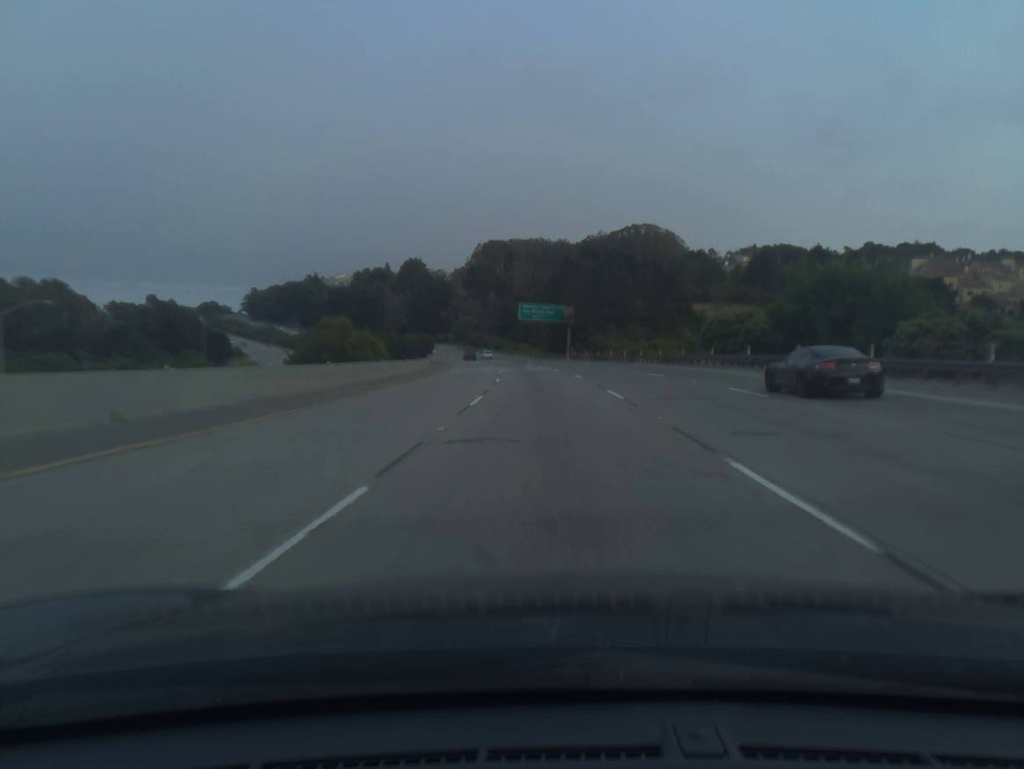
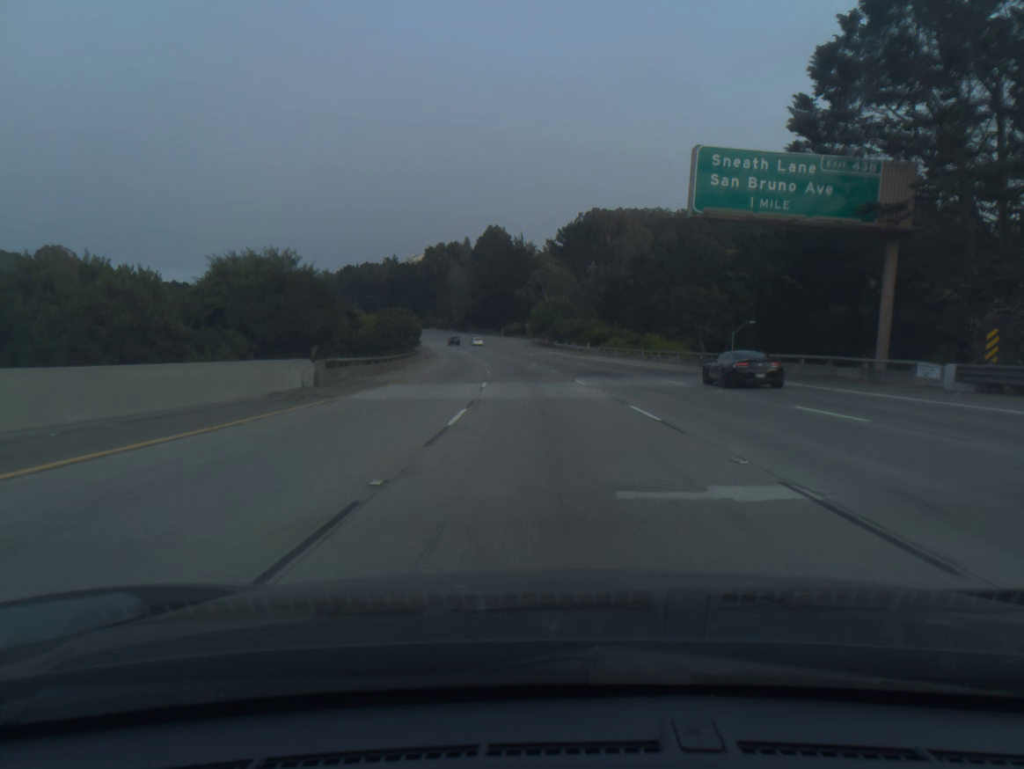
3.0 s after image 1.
(-4.9, +92.5) m; -7°
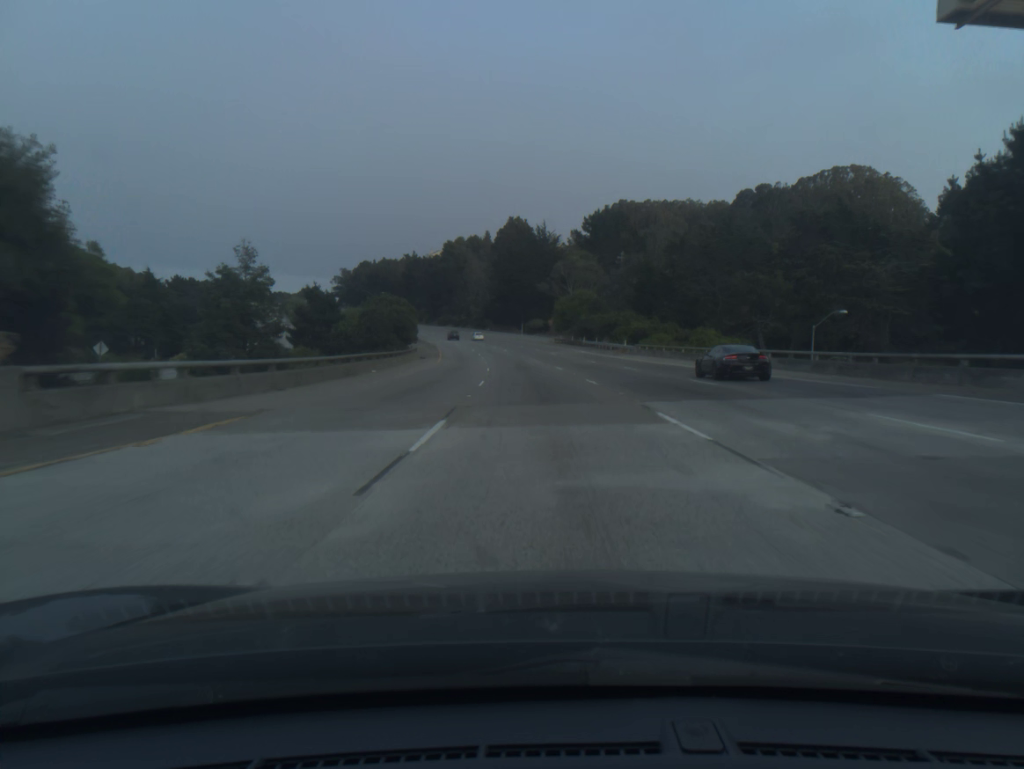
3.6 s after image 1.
(-0.3, +18.5) m; -2°
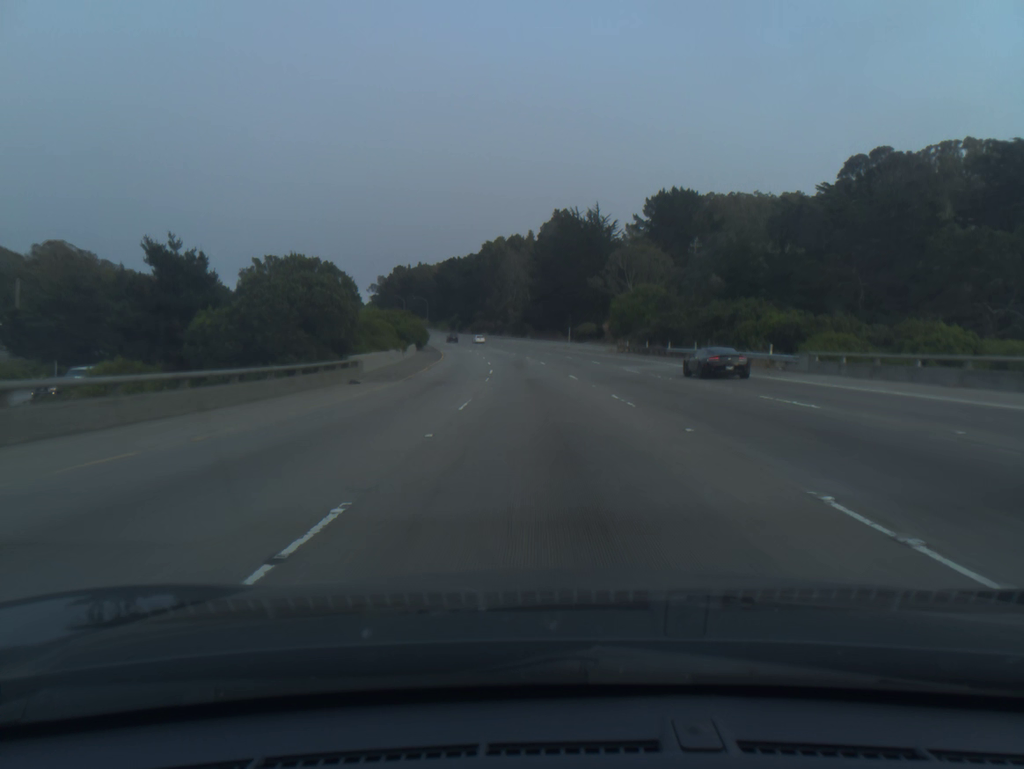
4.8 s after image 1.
(-1.1, +37.0) m; -3°
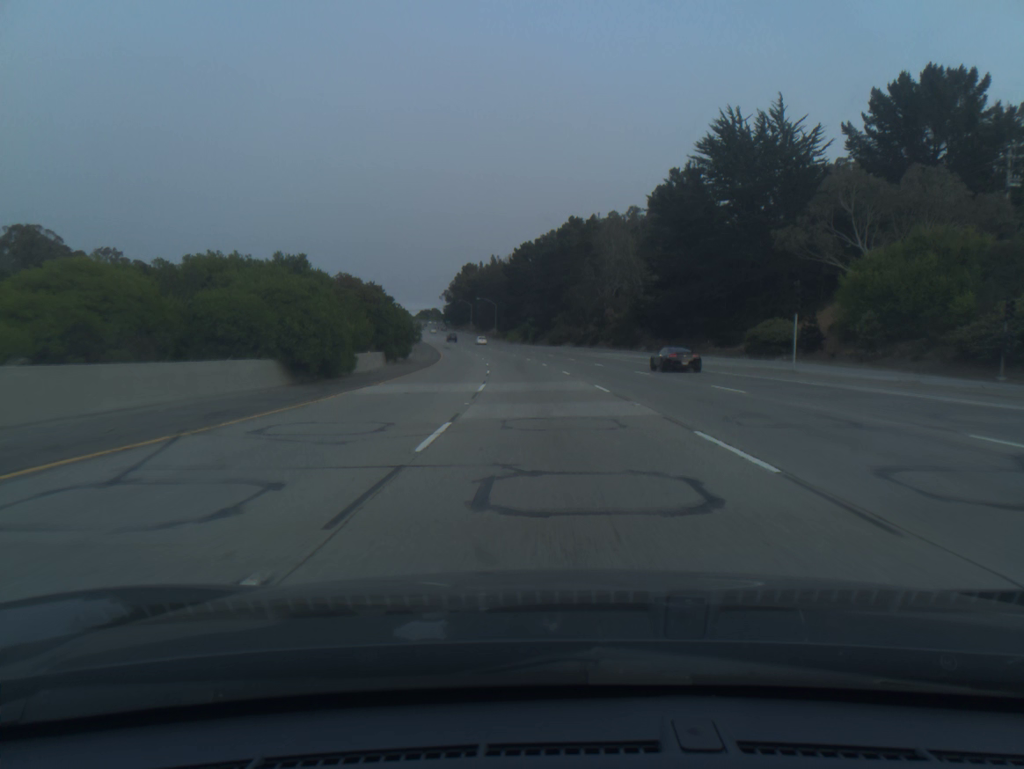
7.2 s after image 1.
(-4.1, +73.6) m; -7°
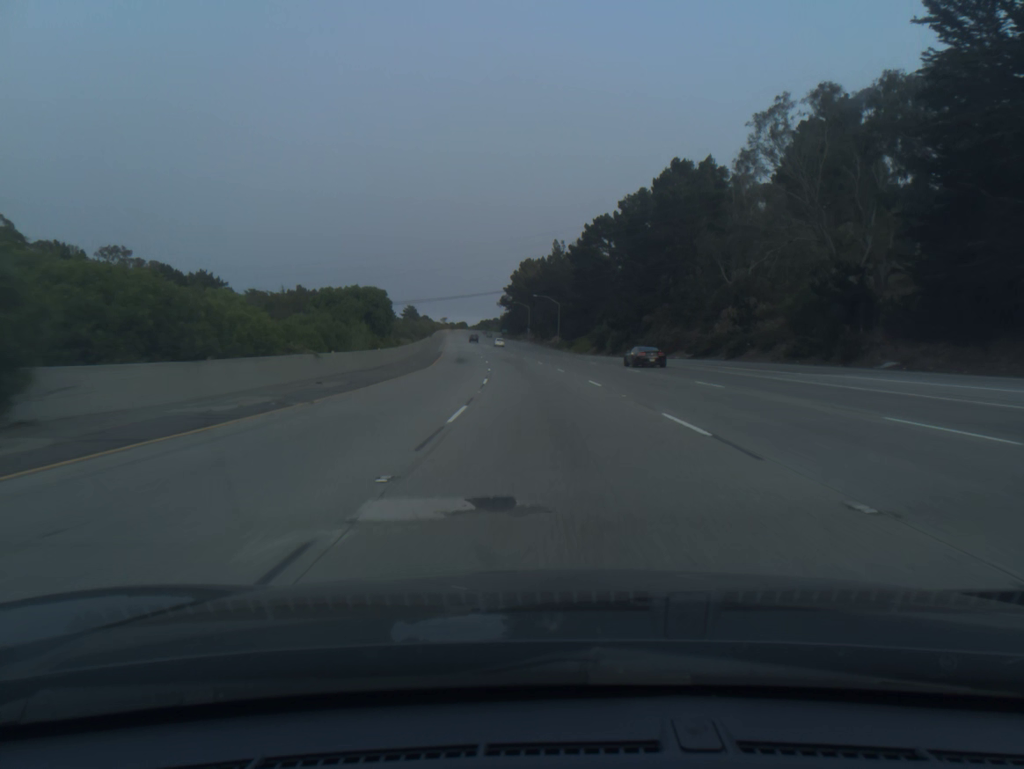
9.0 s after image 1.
(-2.4, +54.6) m; -5°
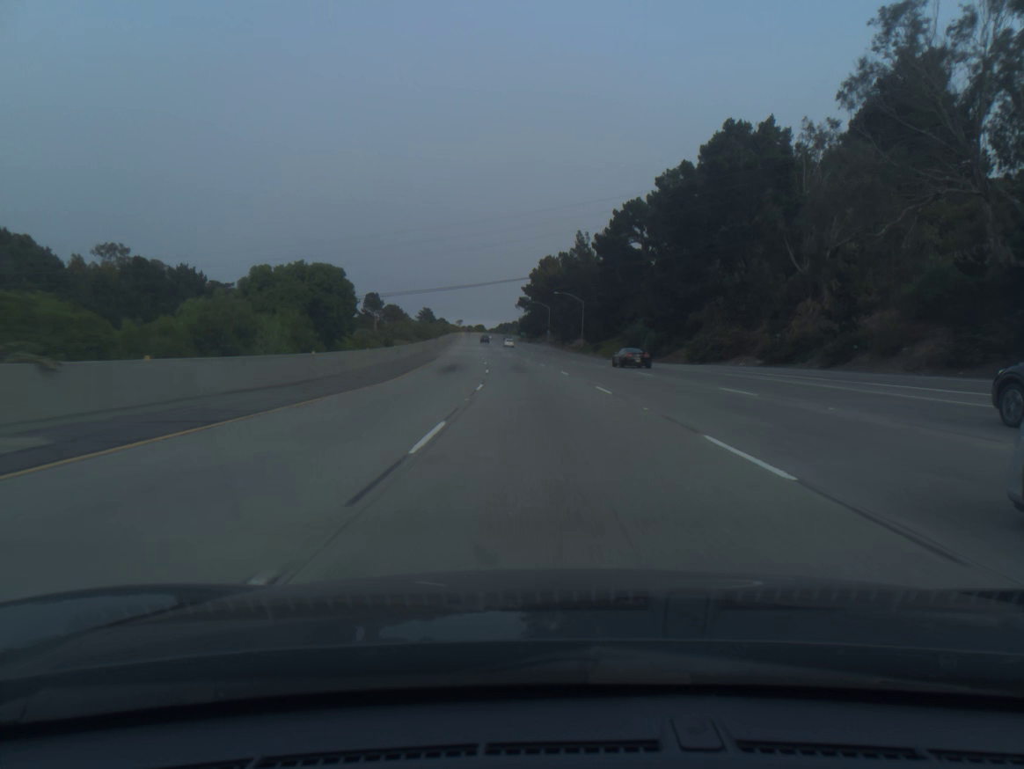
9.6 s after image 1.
(-0.2, +18.1) m; -2°
